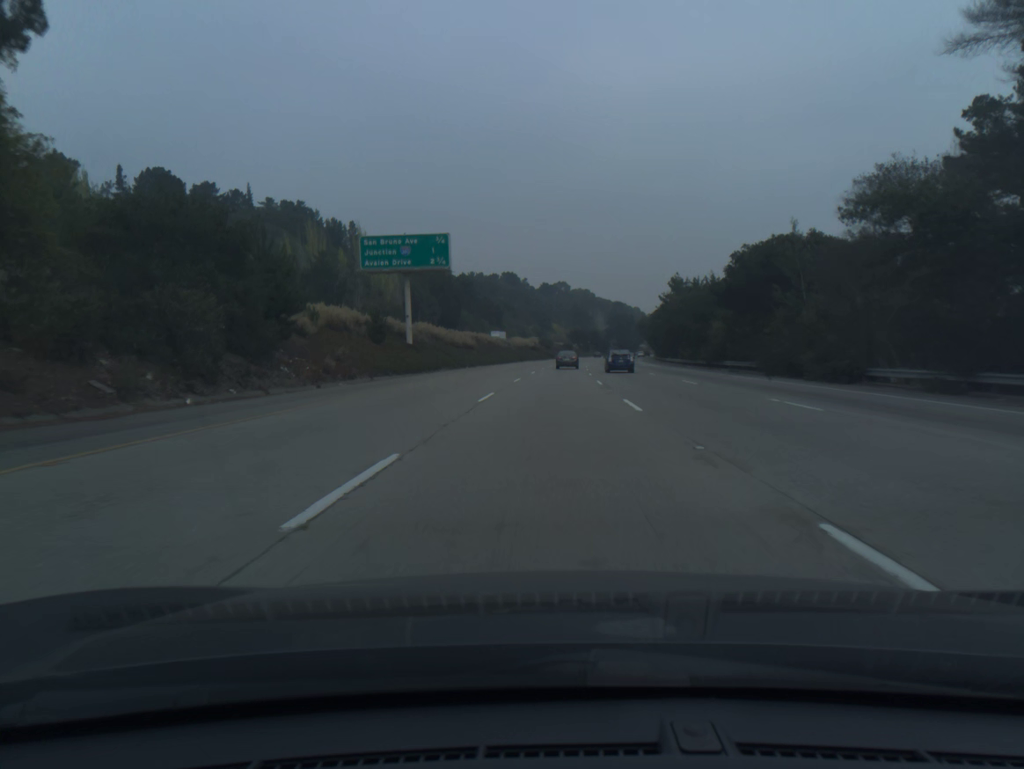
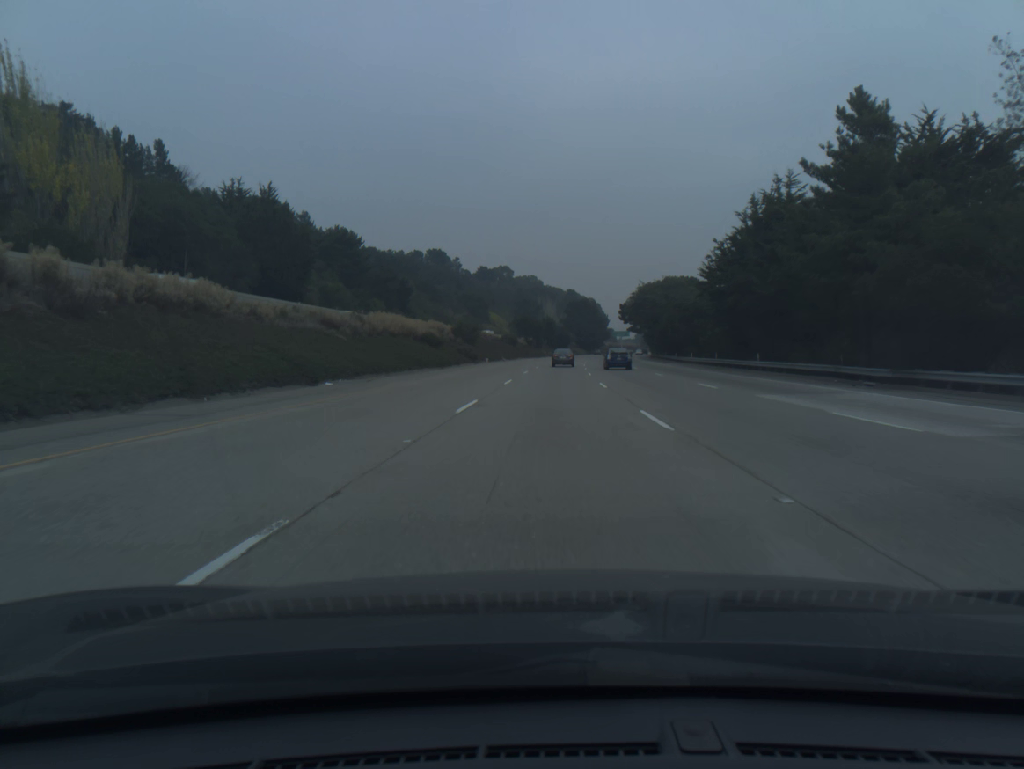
(+3.3, +91.6) m; +4°
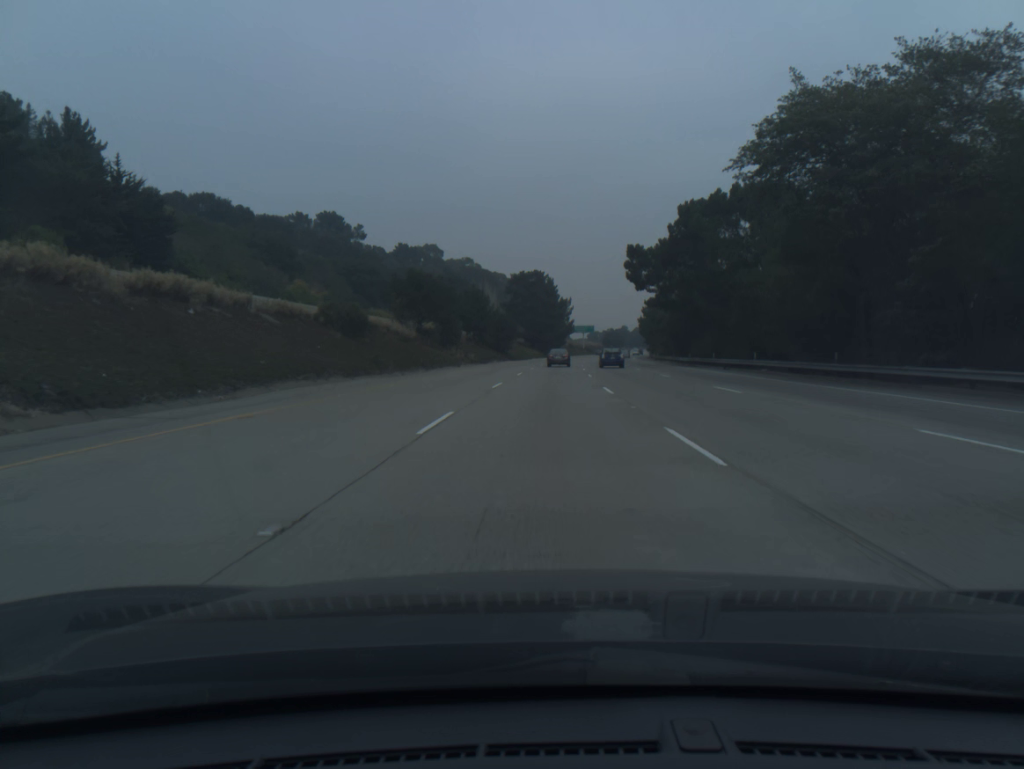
(+3.2, +91.8) m; +4°
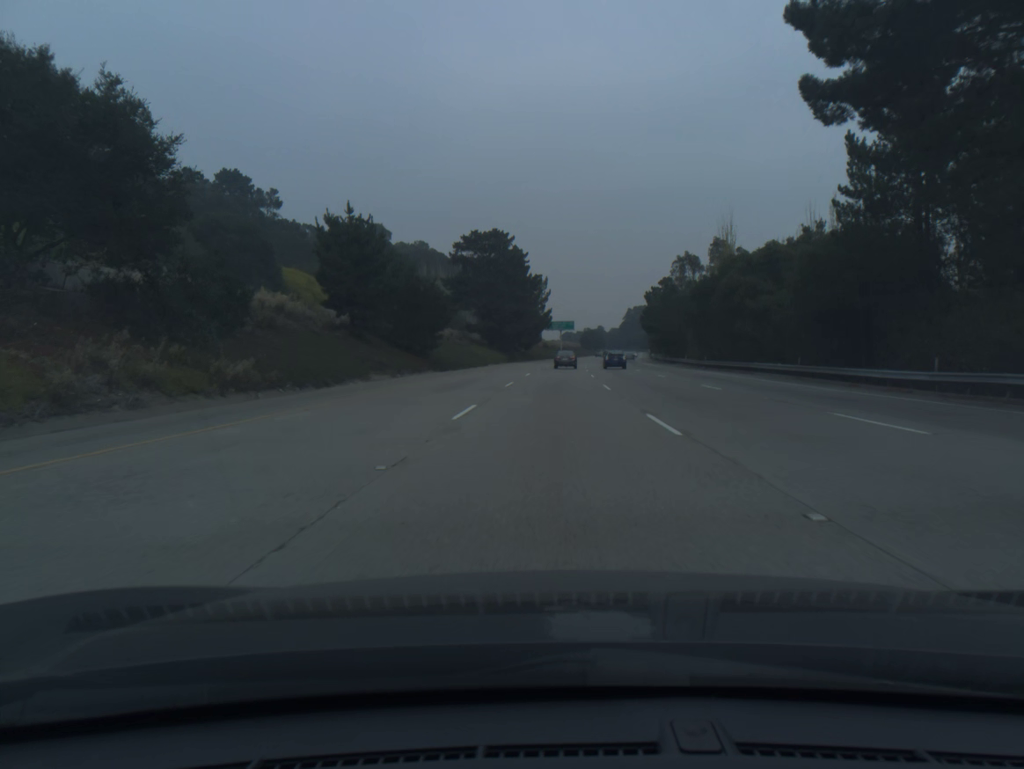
(+1.0, +55.2) m; +2°
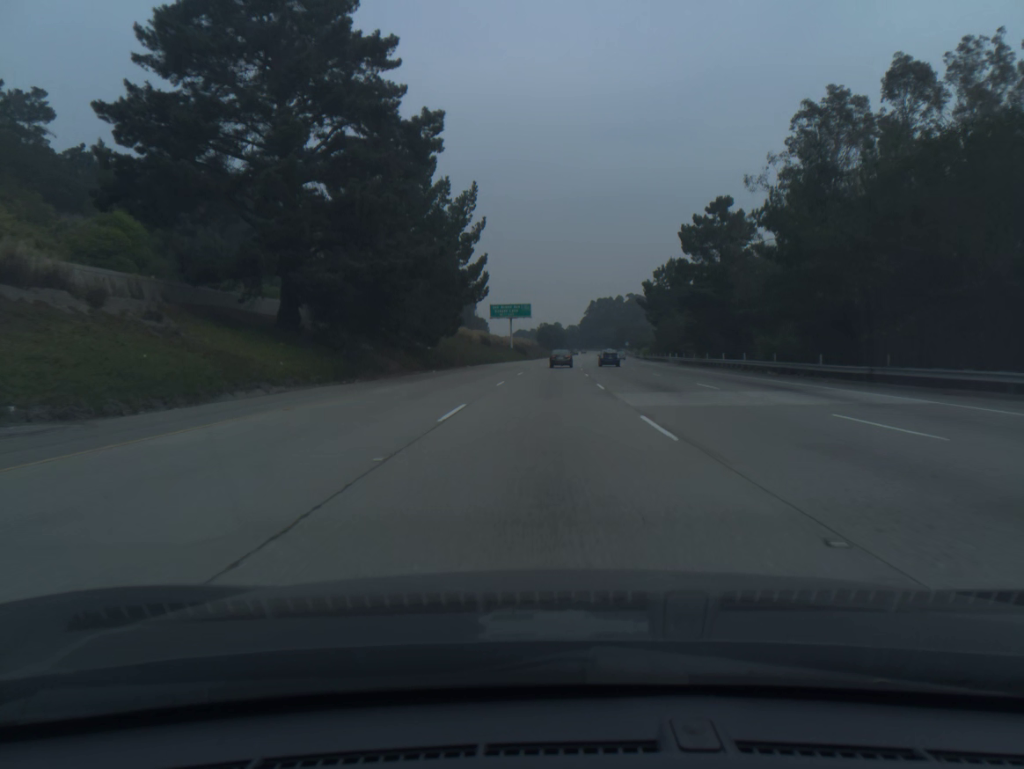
(+2.2, +73.5) m; +3°
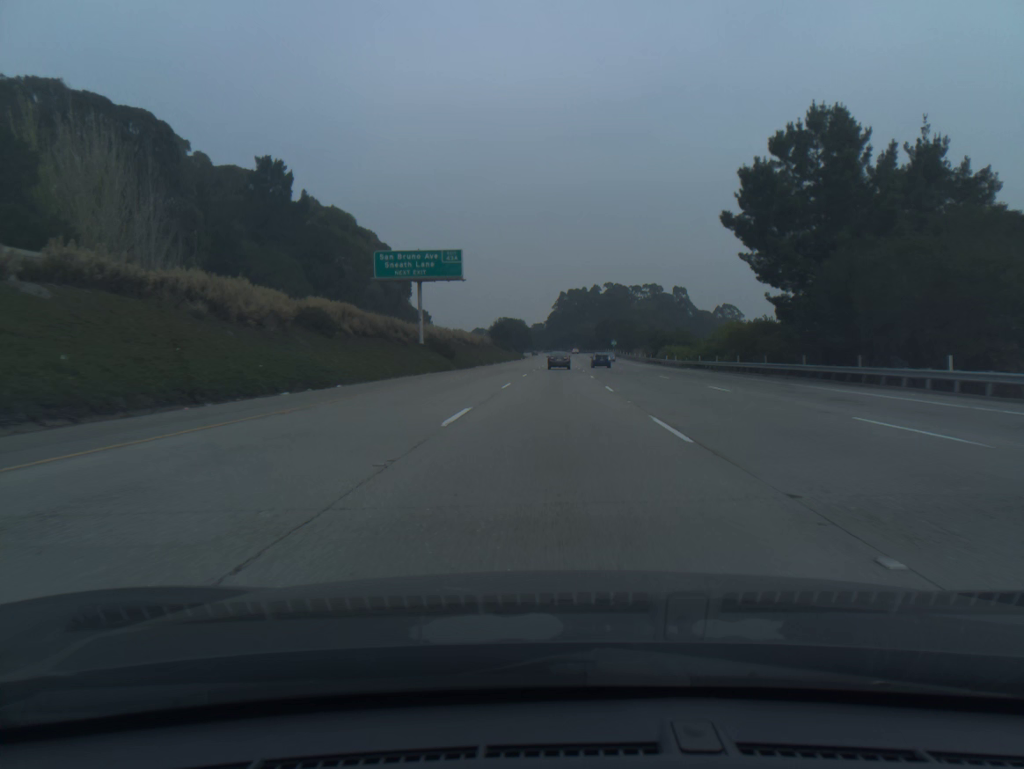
(+1.8, +73.6) m; +3°
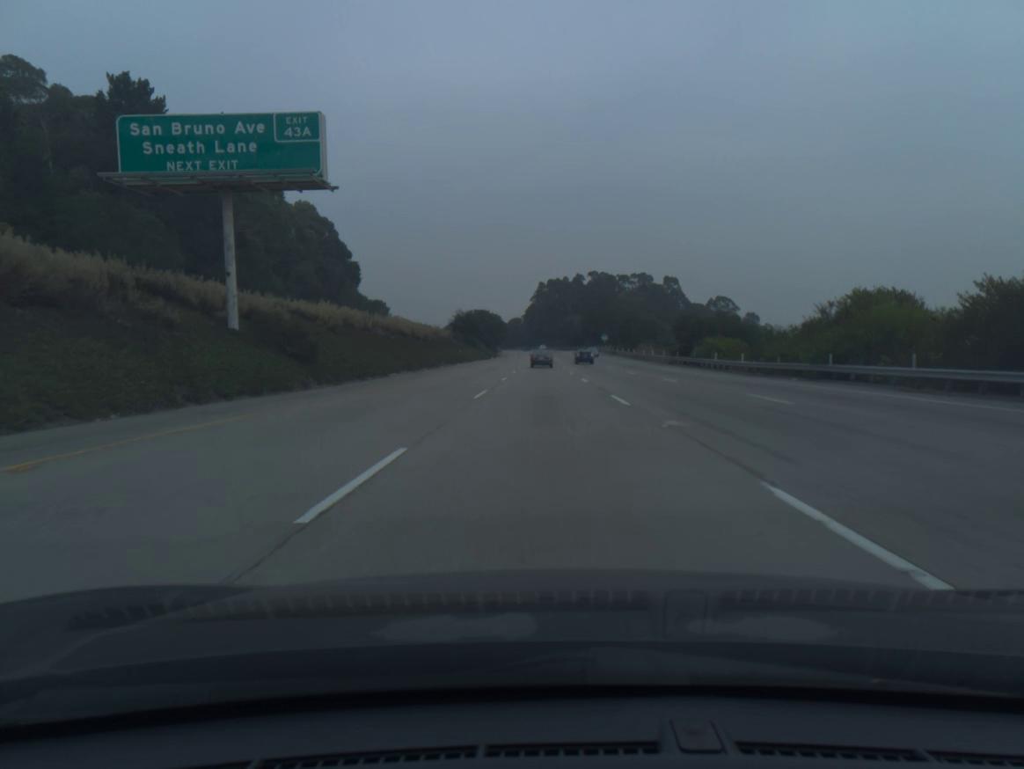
(+0.5, +36.8) m; +1°
